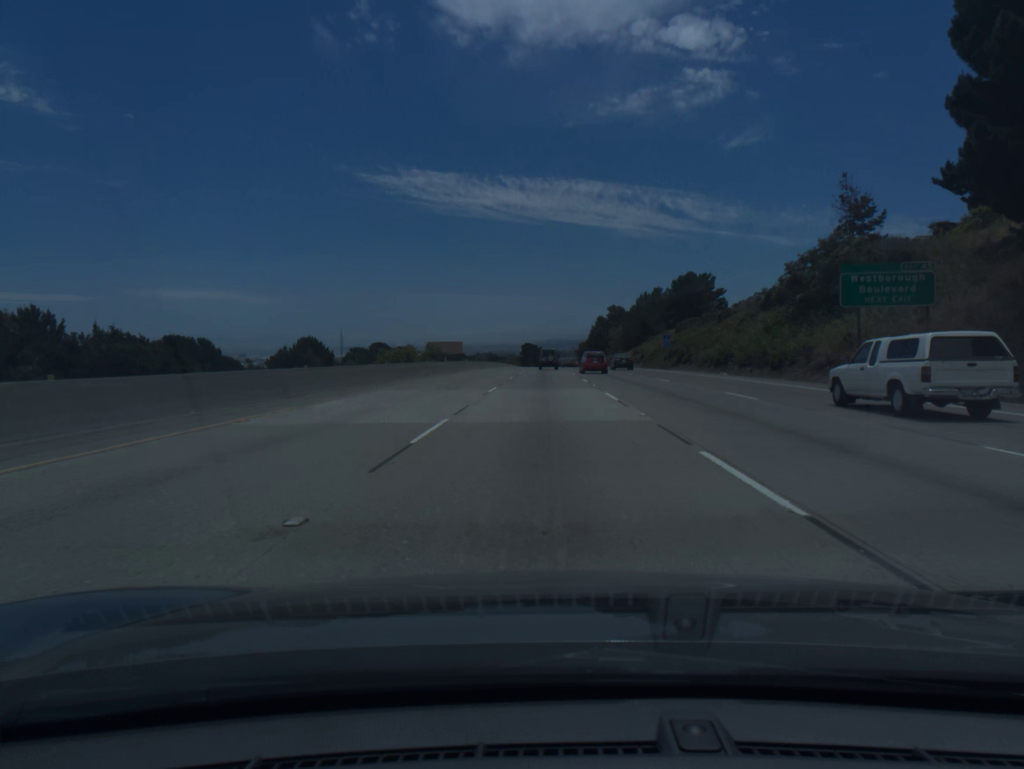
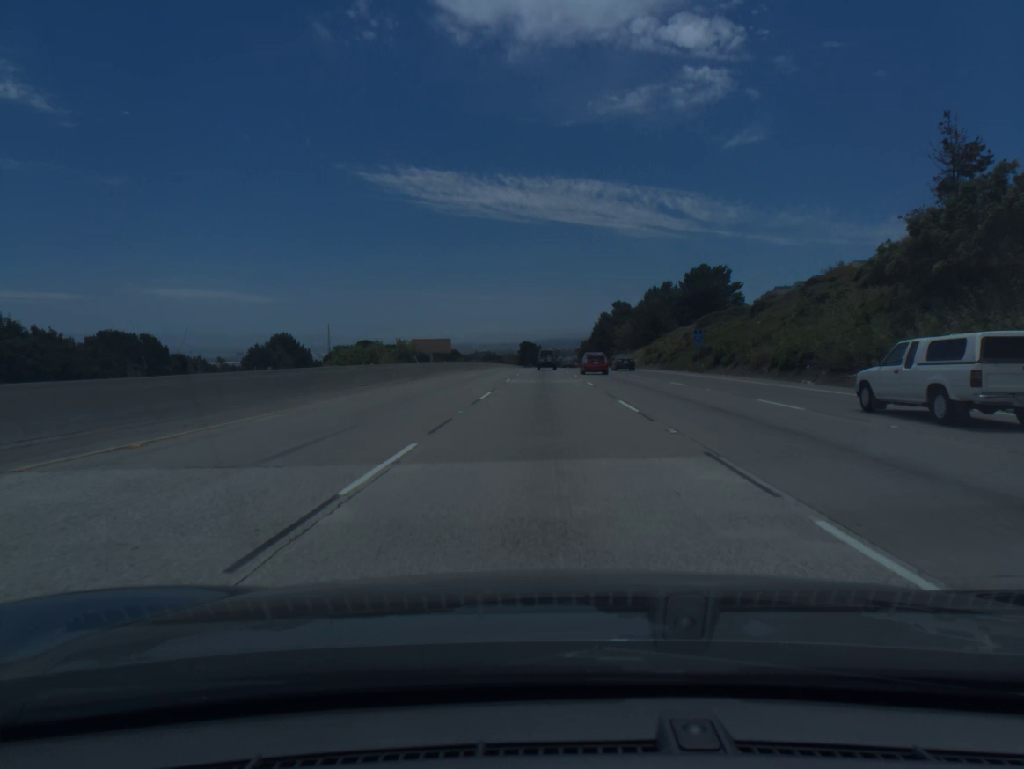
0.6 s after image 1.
(0.0, +18.4) m; 0°
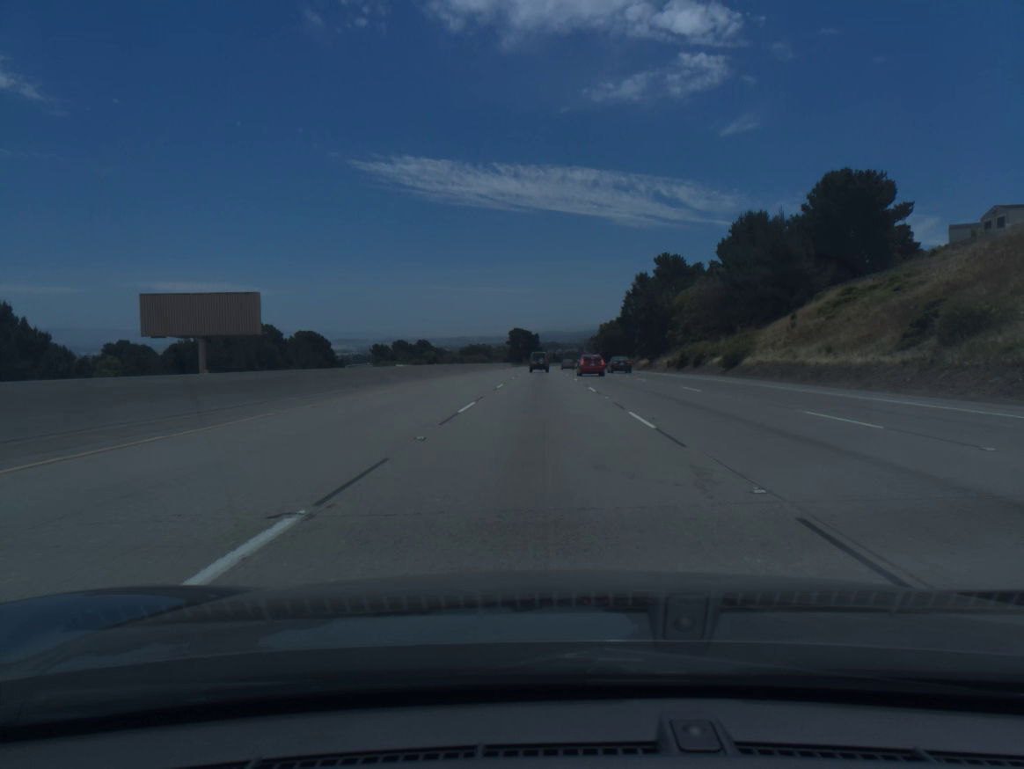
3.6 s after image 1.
(+0.4, +92.0) m; 0°
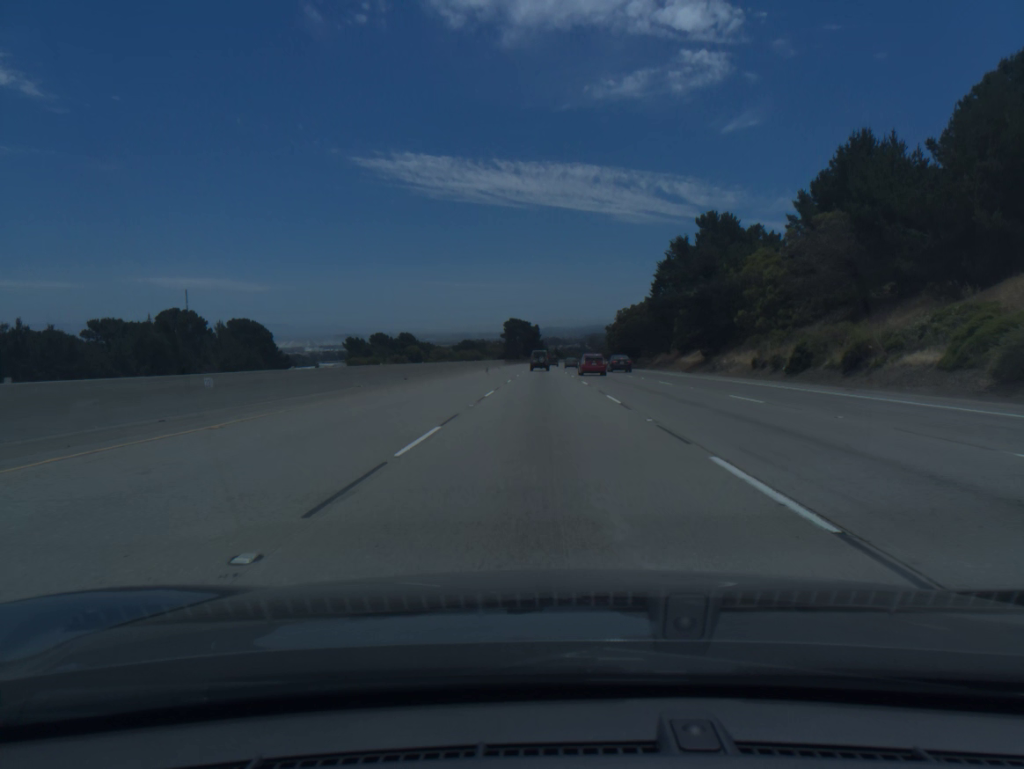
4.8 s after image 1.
(0.0, +36.9) m; 0°
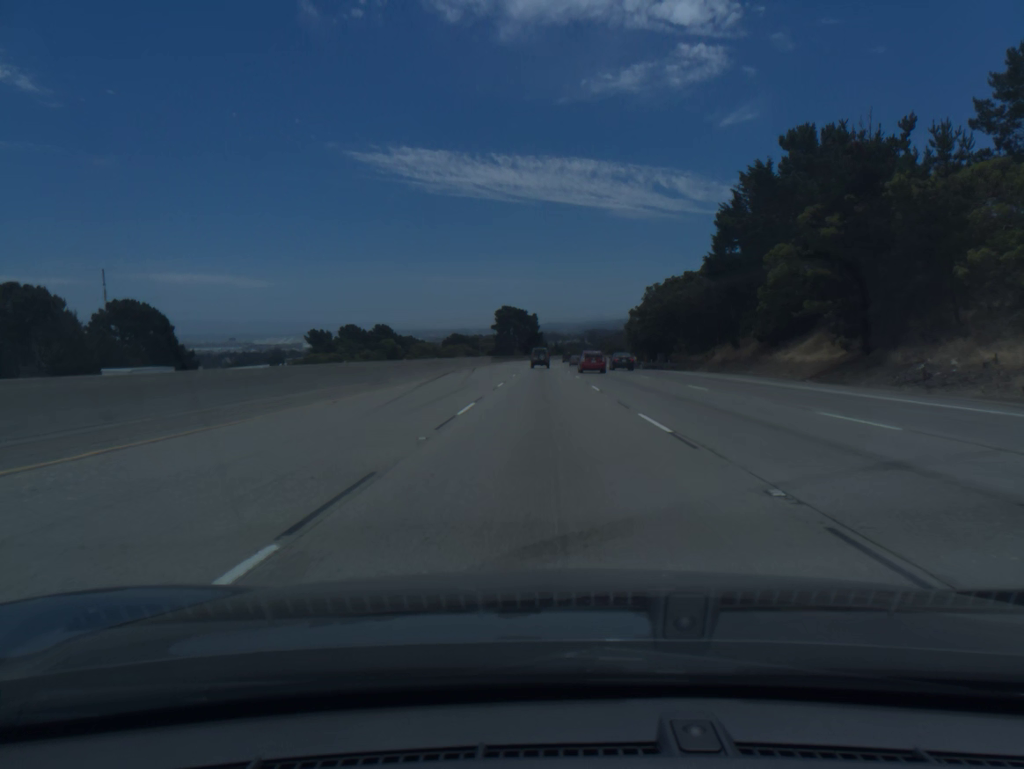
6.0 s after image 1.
(0.0, +37.0) m; 0°
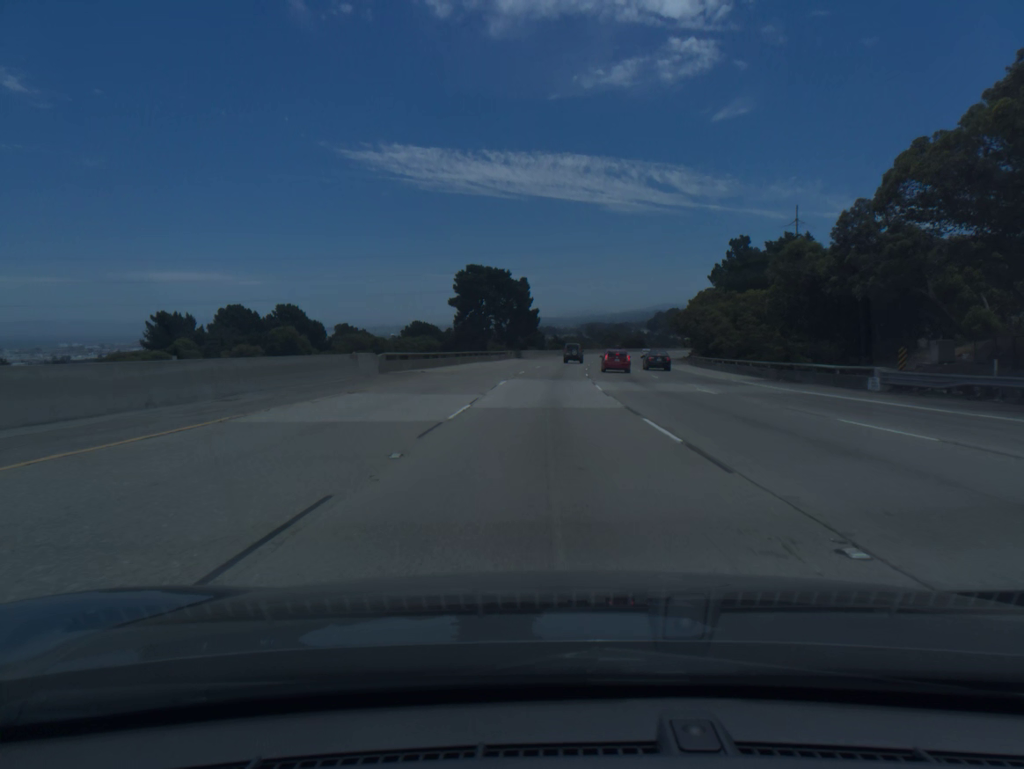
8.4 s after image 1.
(+0.1, +74.4) m; 0°
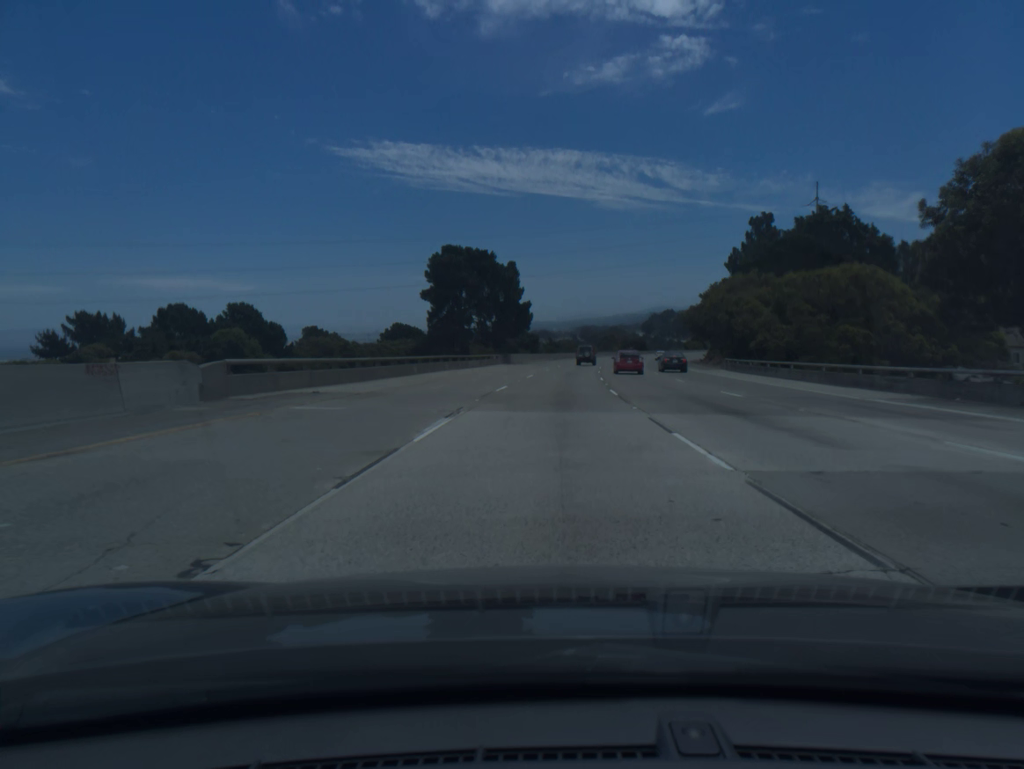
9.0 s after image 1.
(0.0, +18.6) m; 0°
